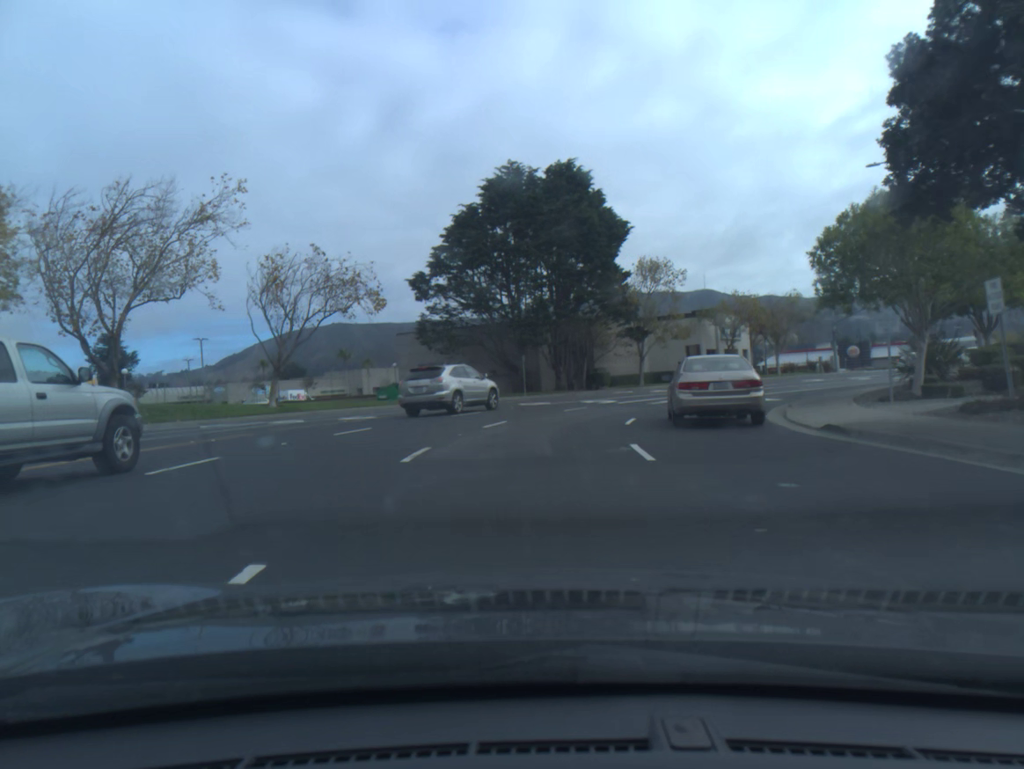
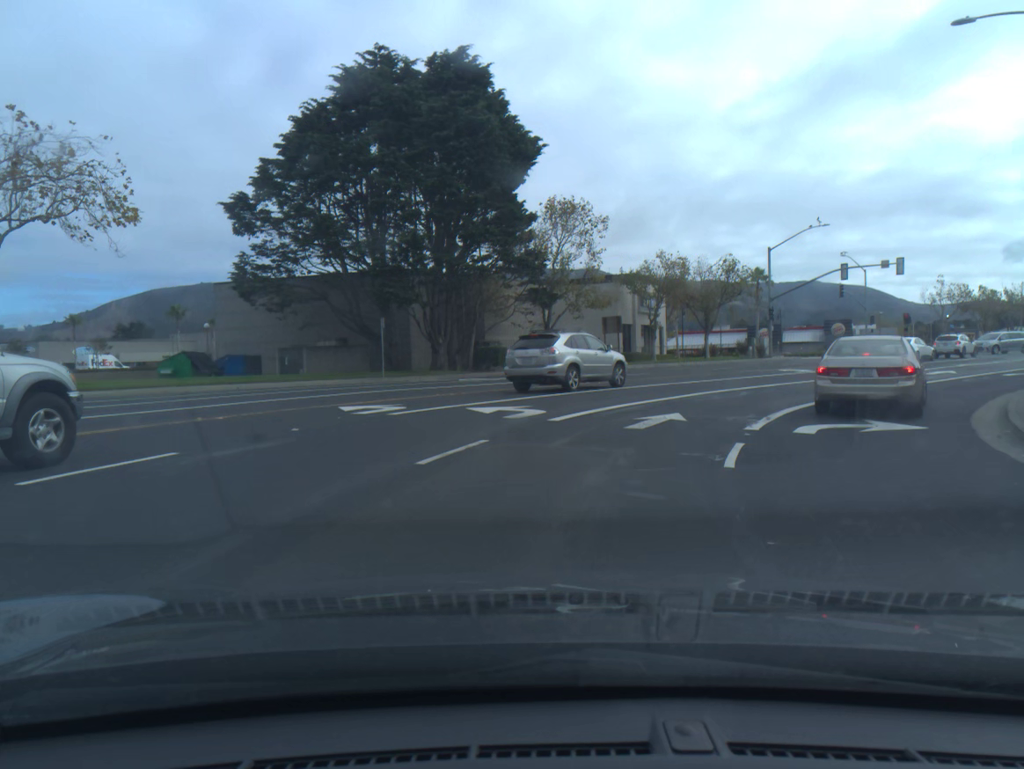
(+0.7, +16.6) m; +9°
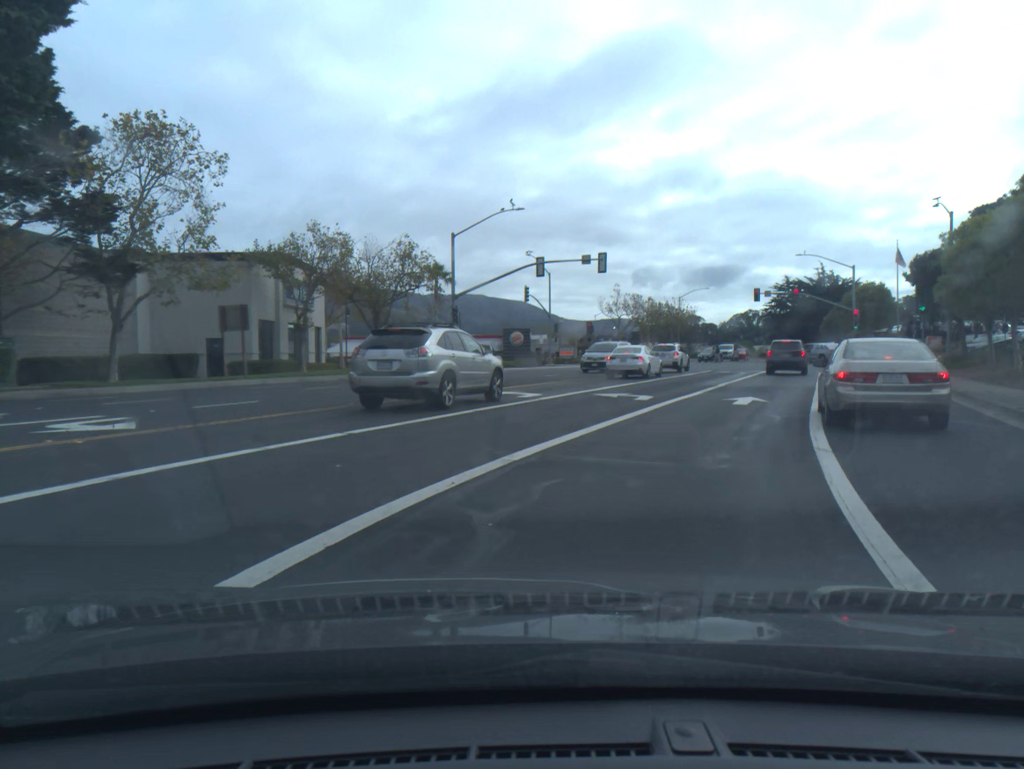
(+3.1, +15.5) m; +25°
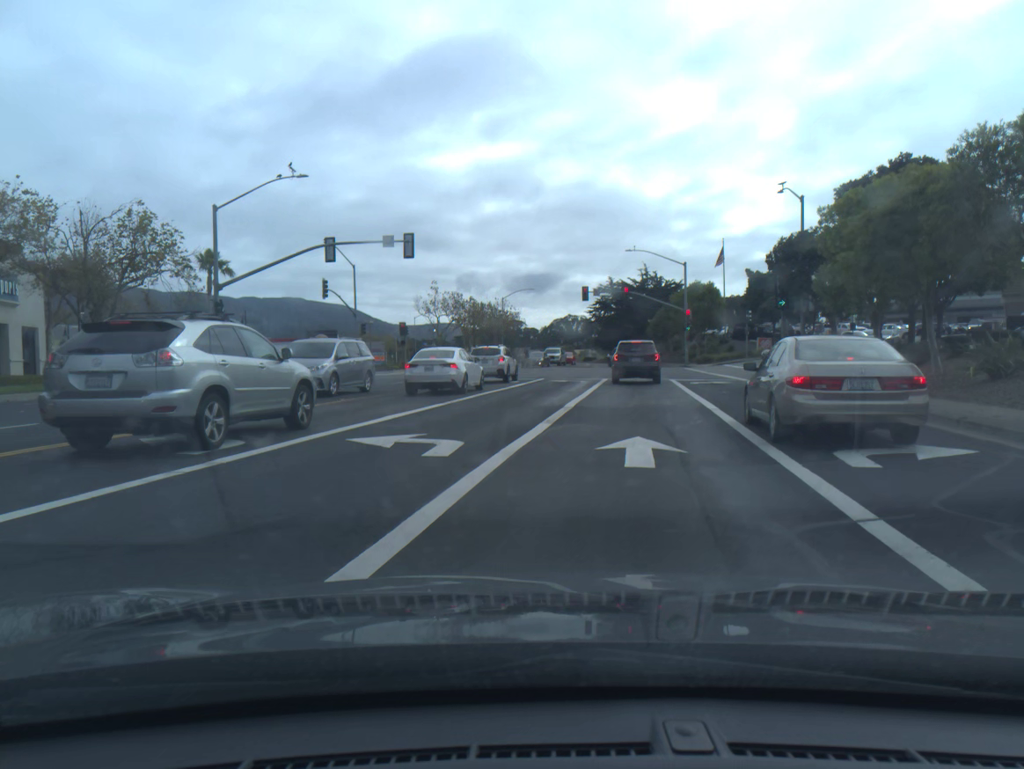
(+1.2, +9.9) m; +11°
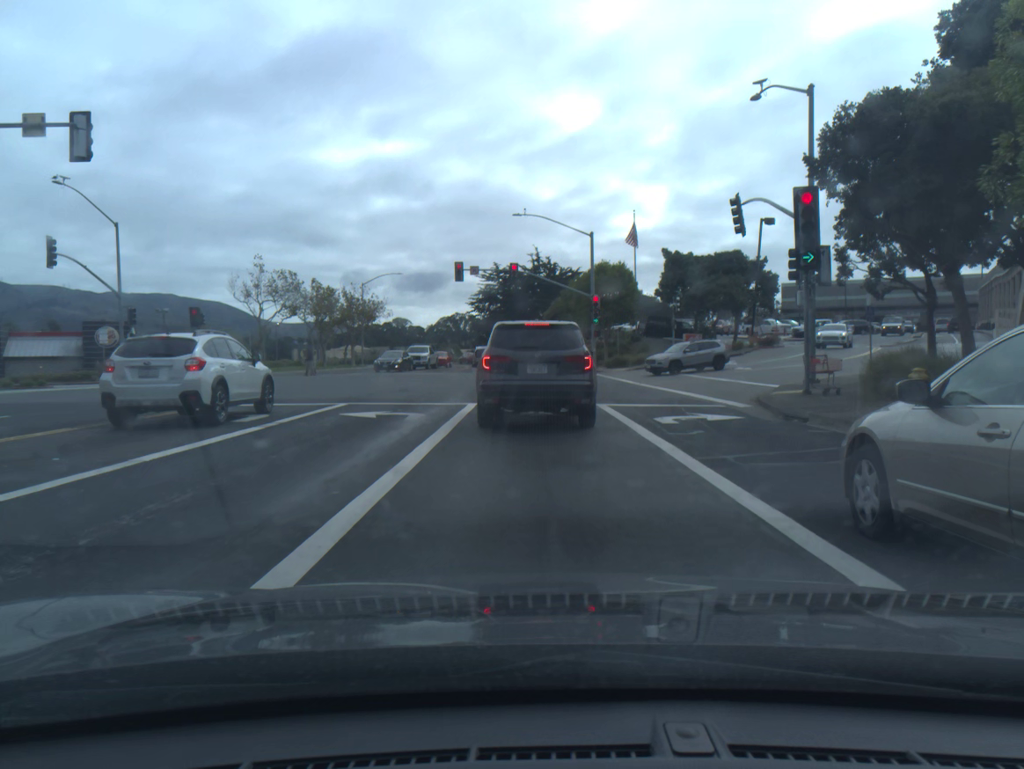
(+1.8, +19.3) m; +7°
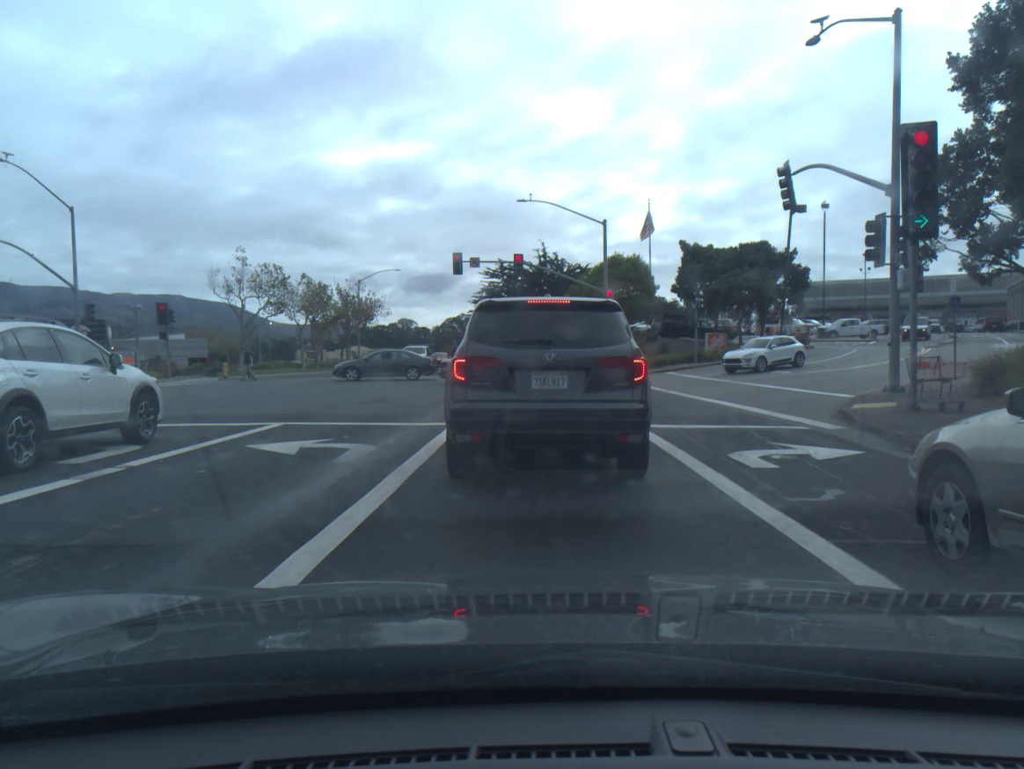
(0.0, +5.5) m; 0°
